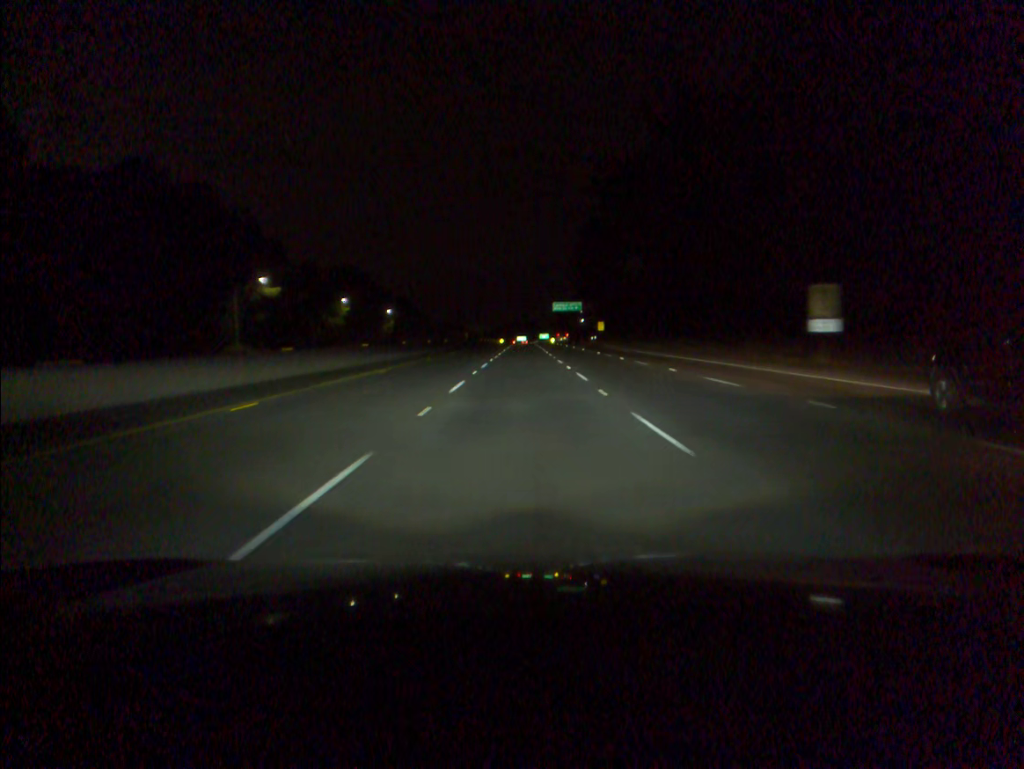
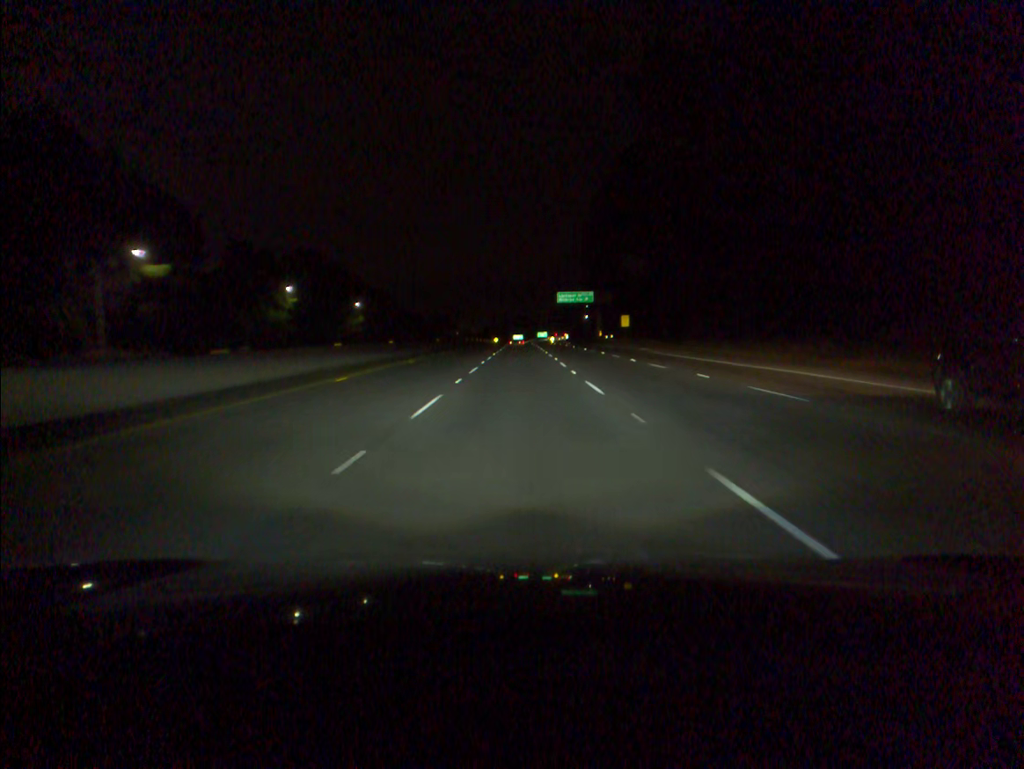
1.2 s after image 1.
(+0.1, +34.9) m; 0°
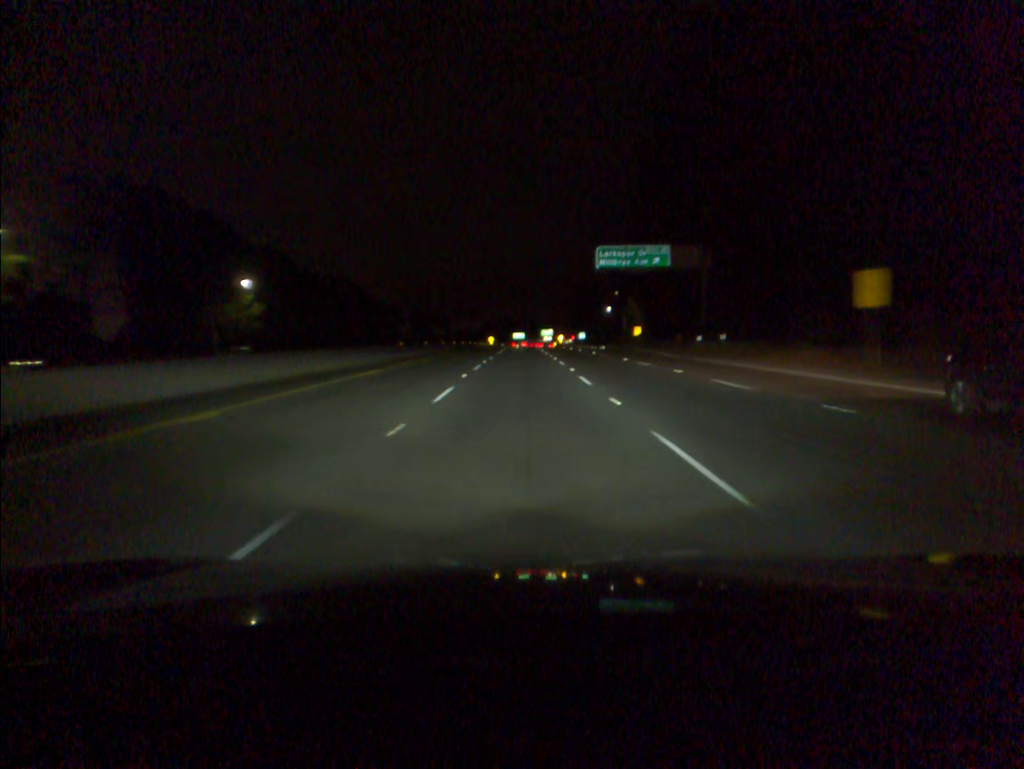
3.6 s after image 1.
(0.0, +69.6) m; 0°
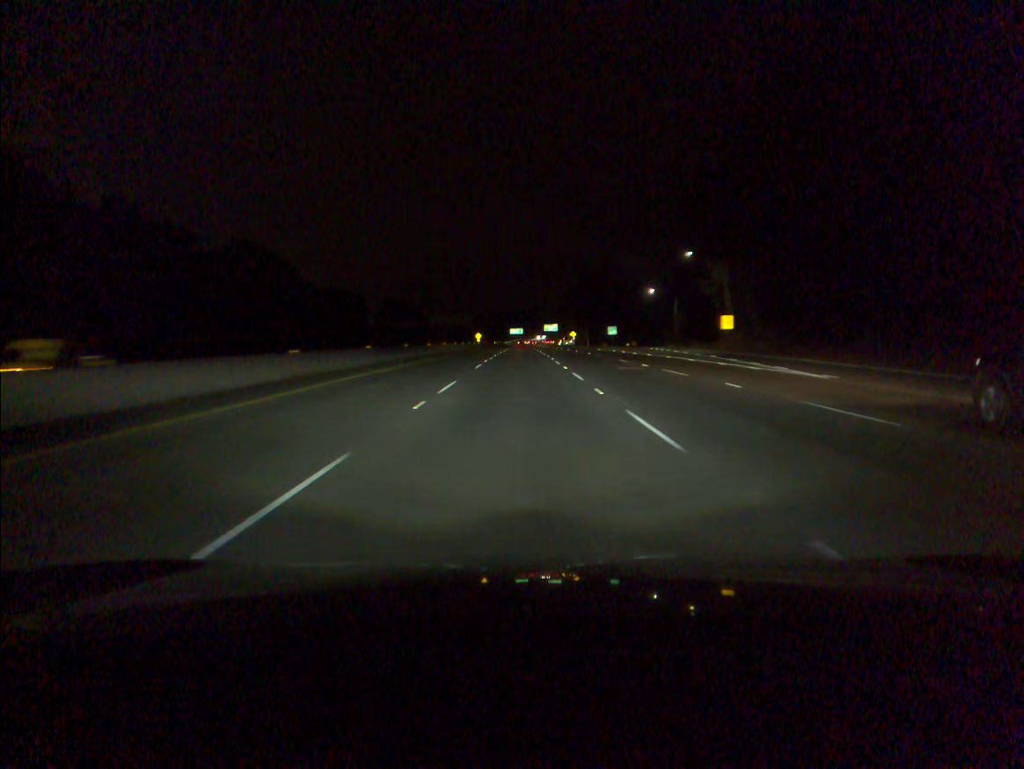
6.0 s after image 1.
(0.0, +69.9) m; 0°
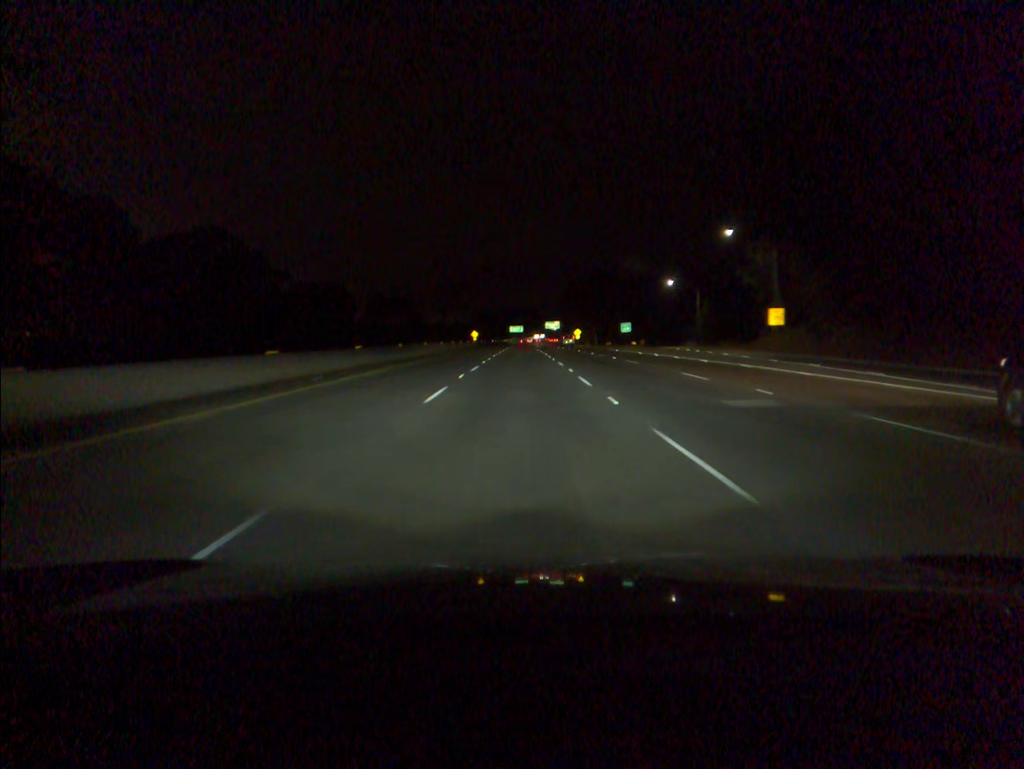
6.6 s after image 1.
(0.0, +17.6) m; 0°
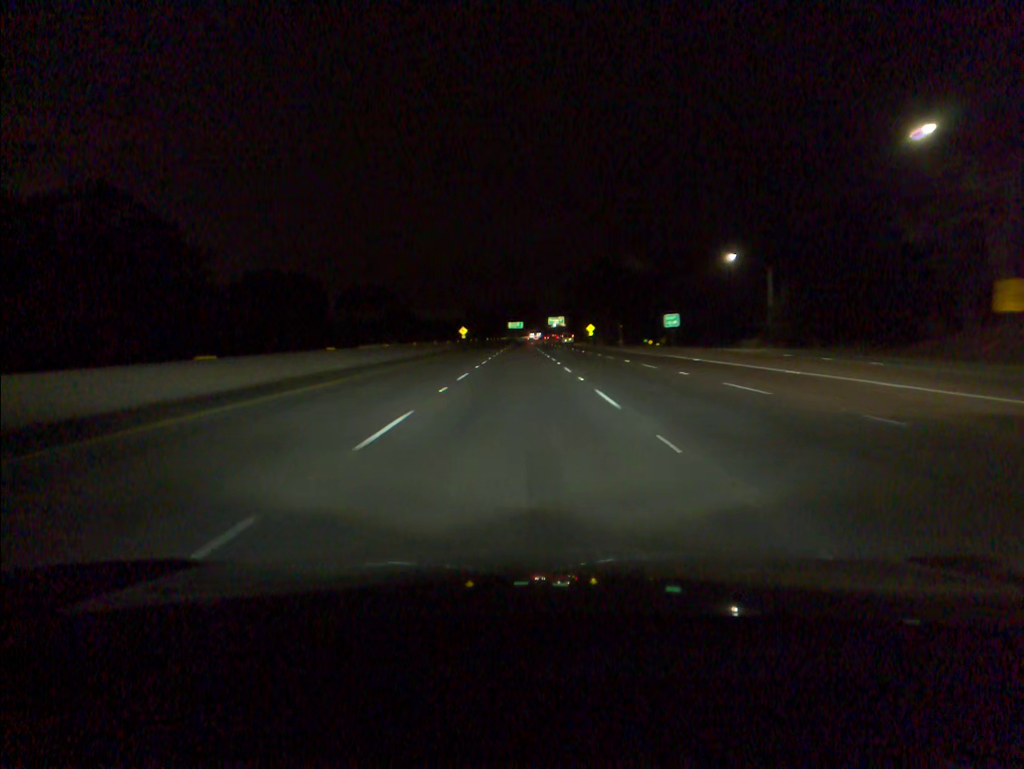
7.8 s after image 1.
(0.0, +35.3) m; 0°
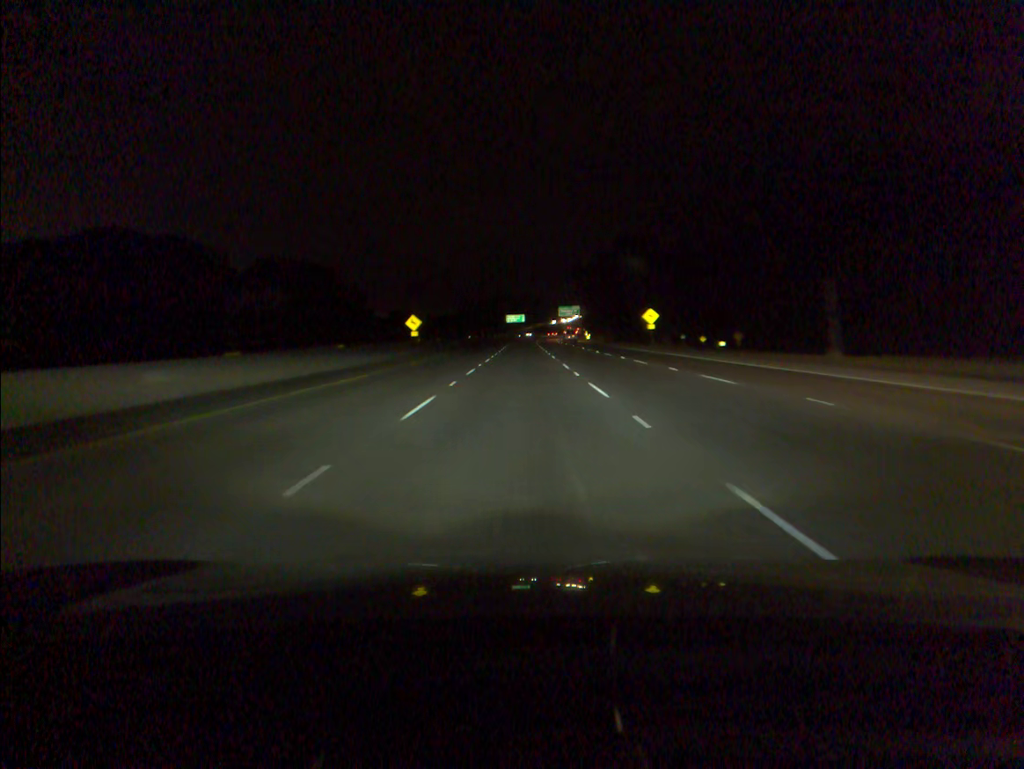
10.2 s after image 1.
(0.0, +70.6) m; 0°
